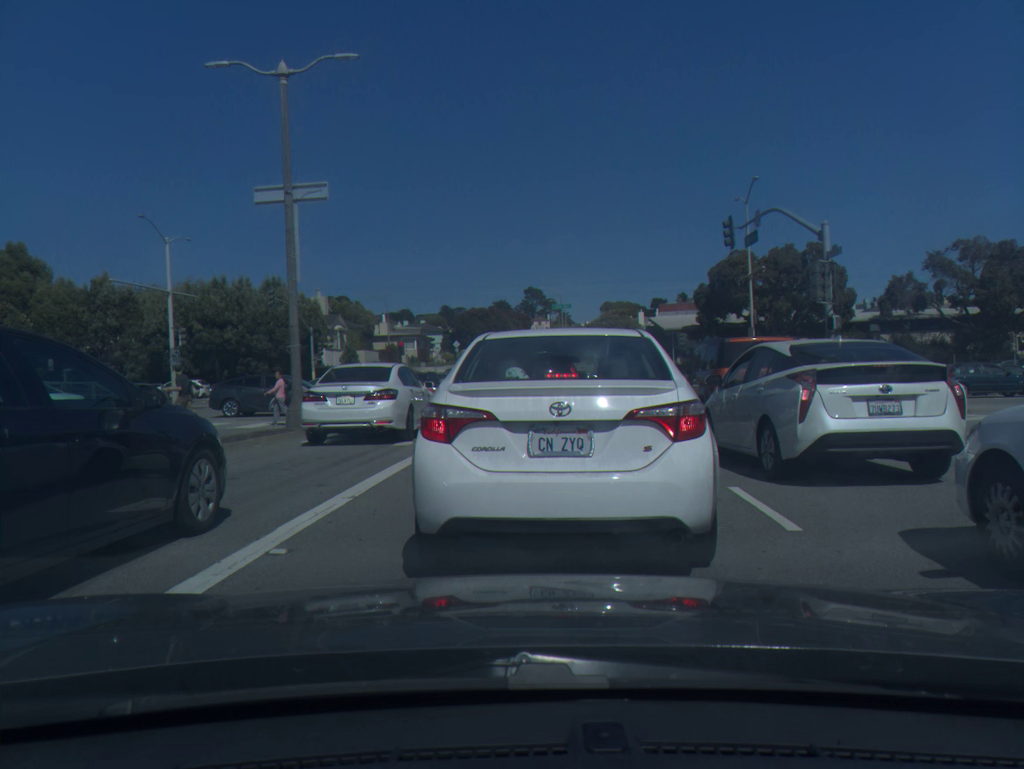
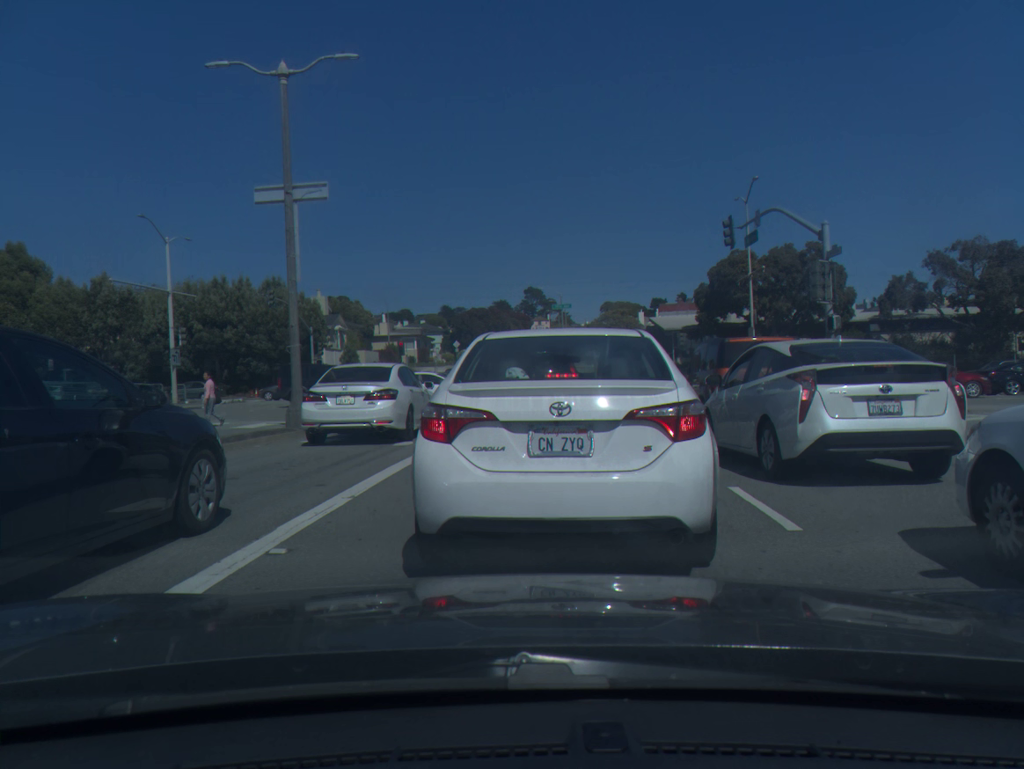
(0.0, 0.0) m; 0°
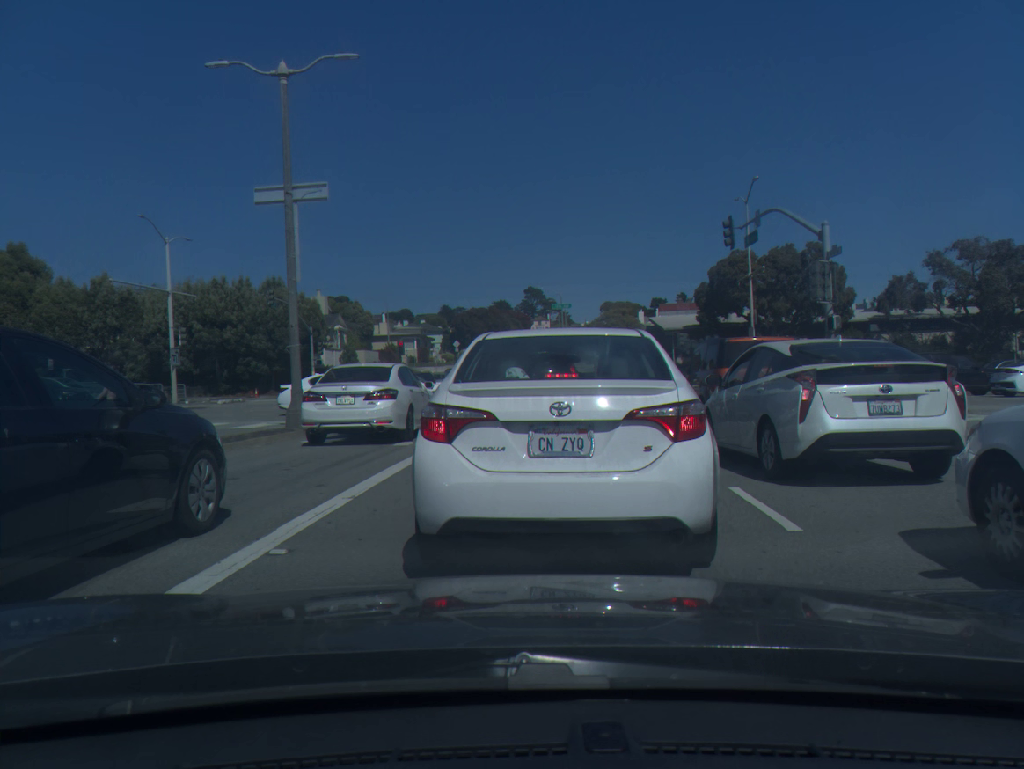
(0.0, 0.0) m; 0°
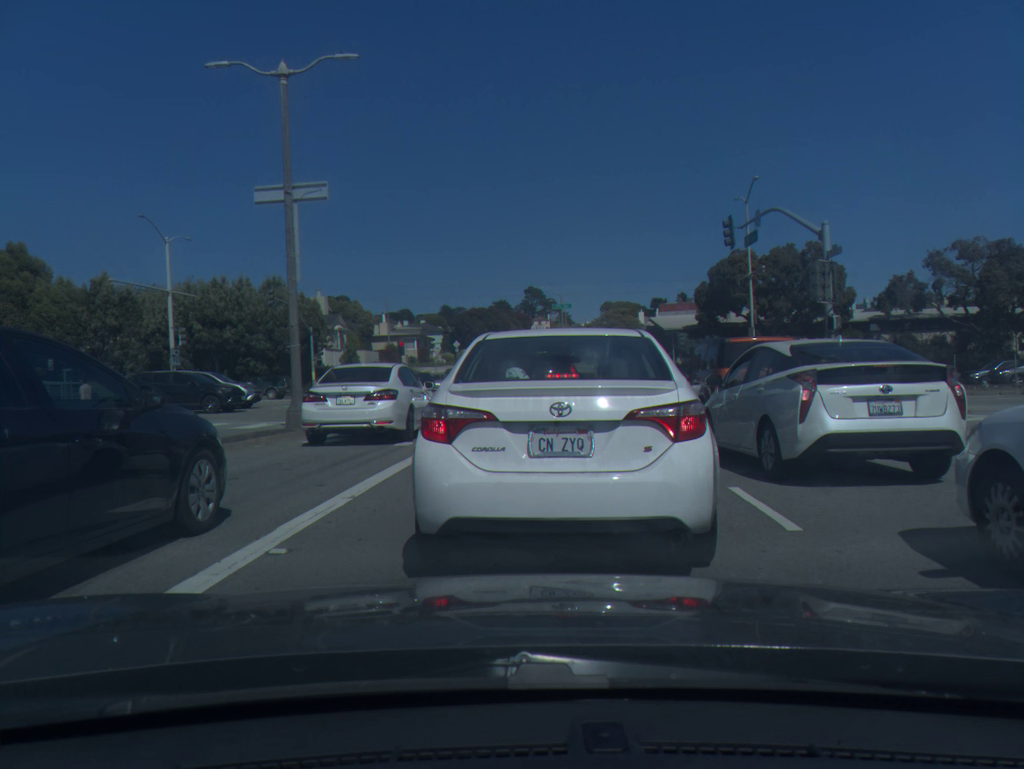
(0.0, 0.0) m; 0°
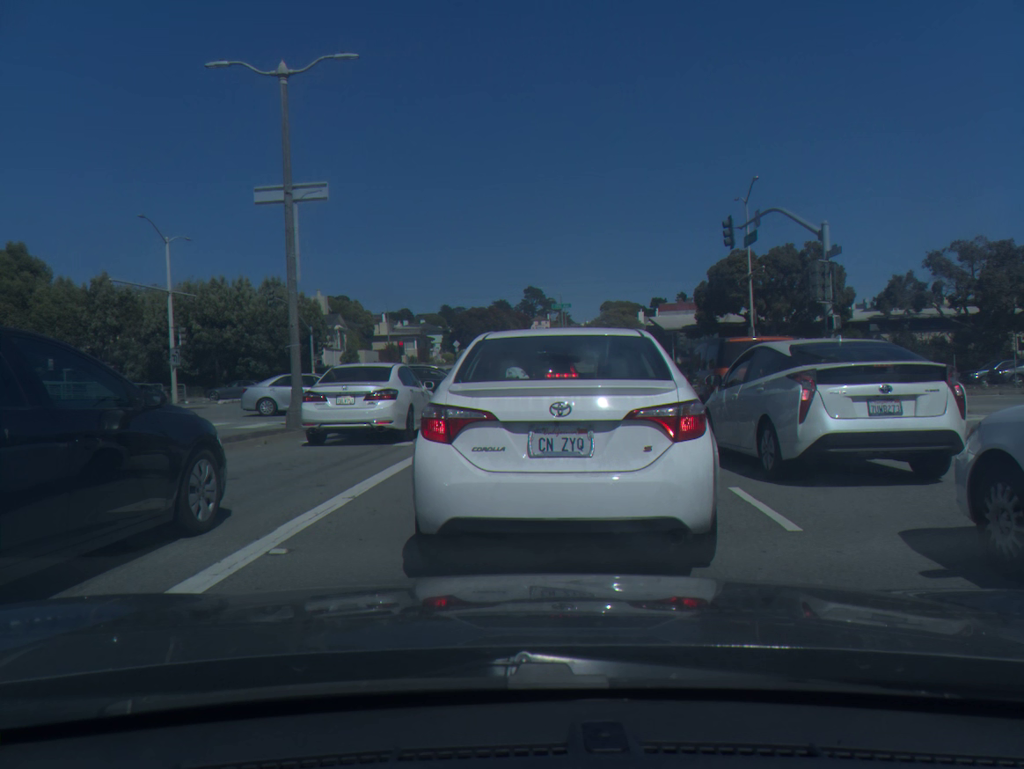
(0.0, 0.0) m; 0°
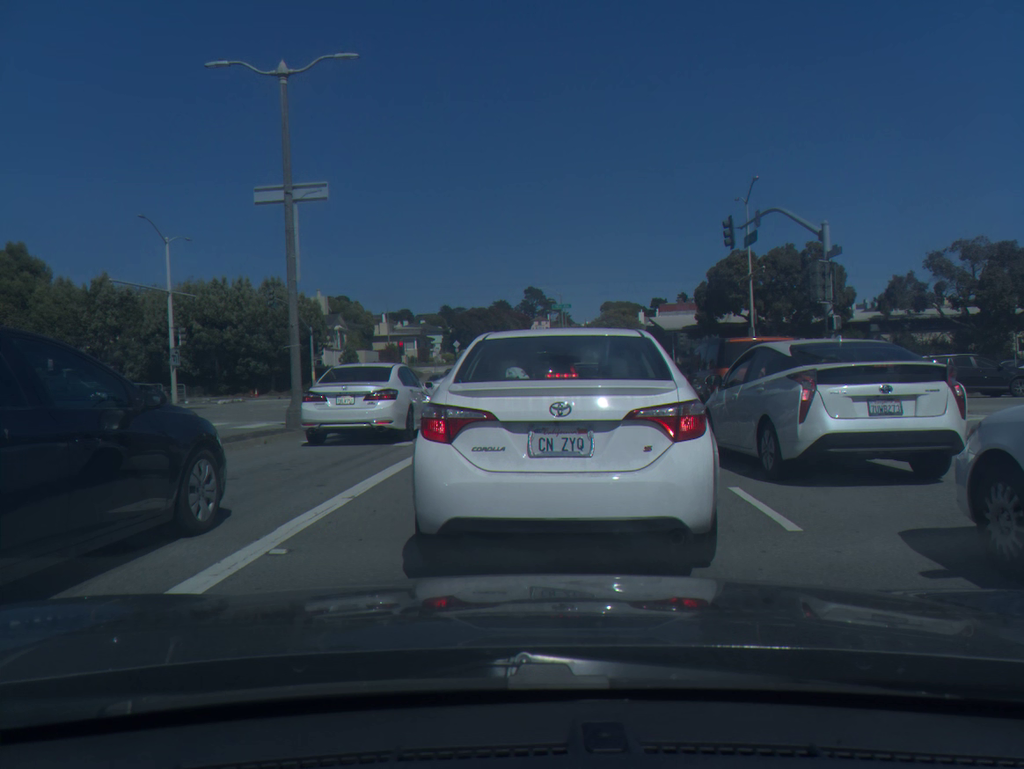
(0.0, 0.0) m; 0°
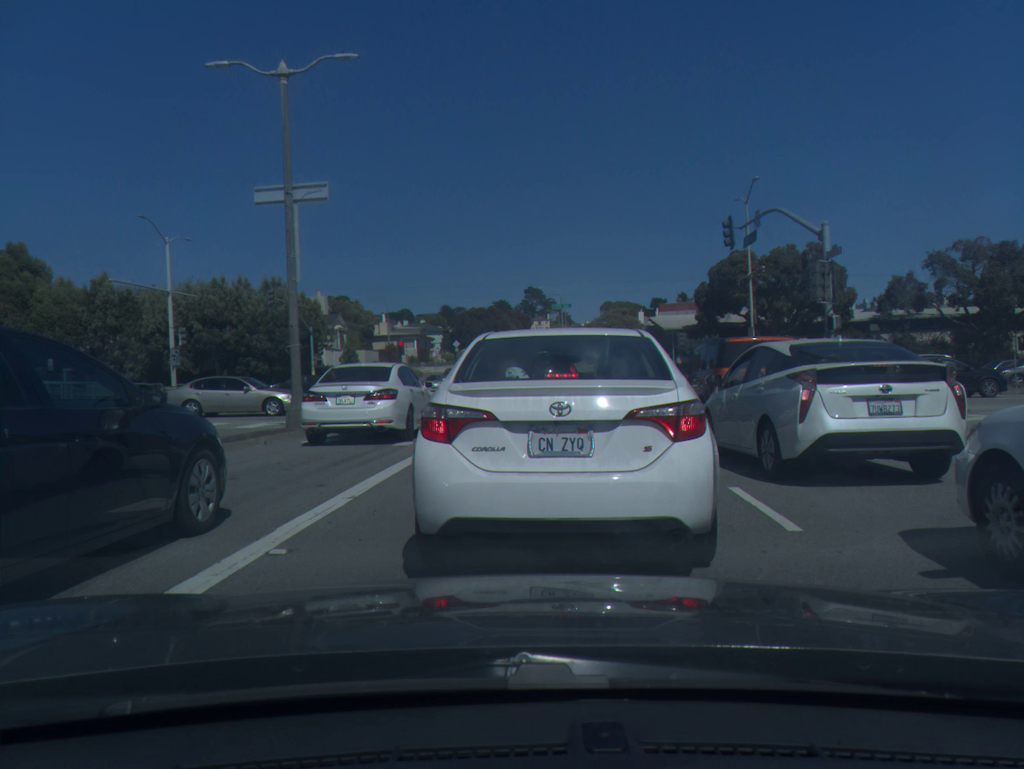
(0.0, 0.0) m; 0°
